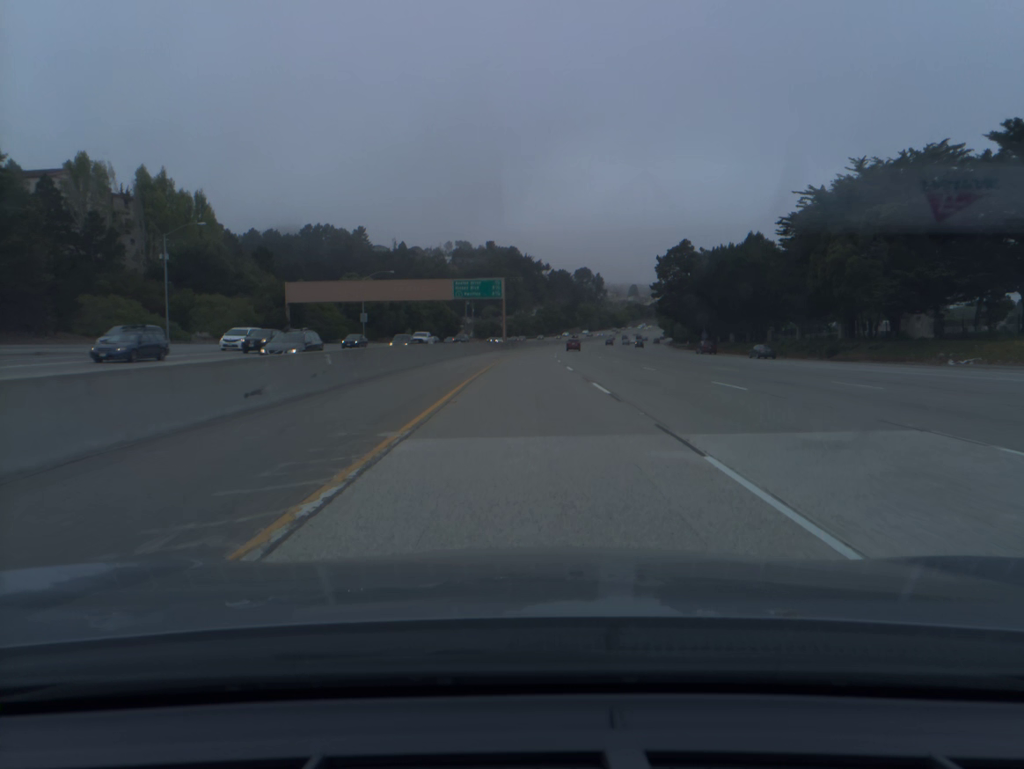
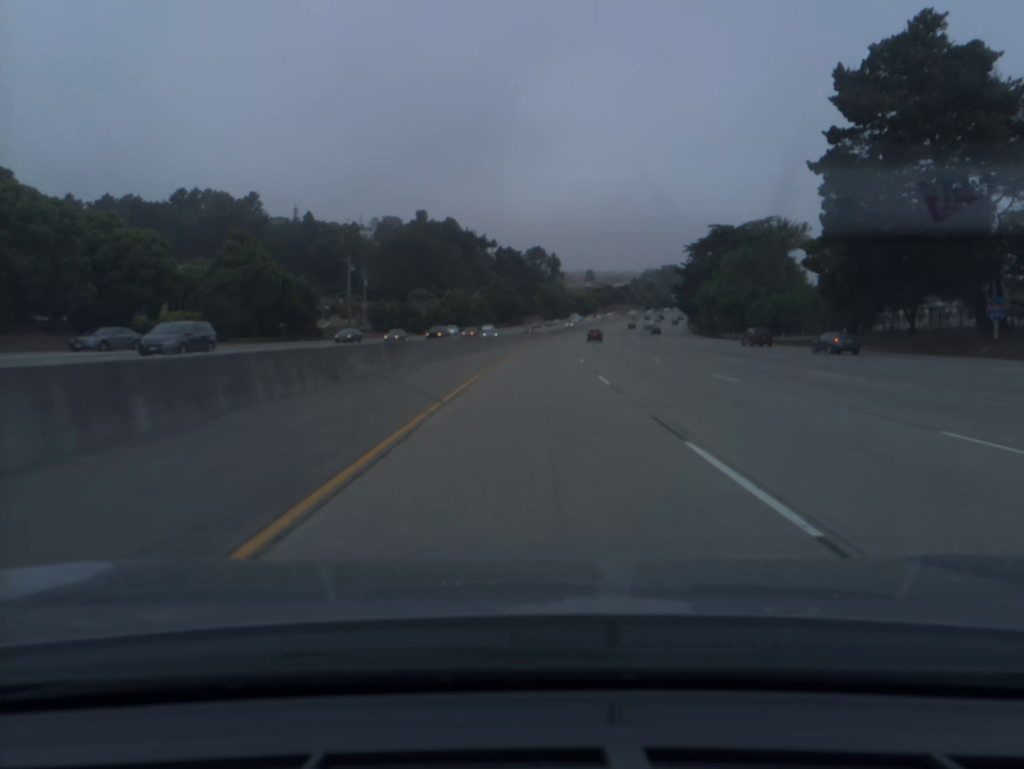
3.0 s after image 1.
(+2.2, +101.0) m; +4°
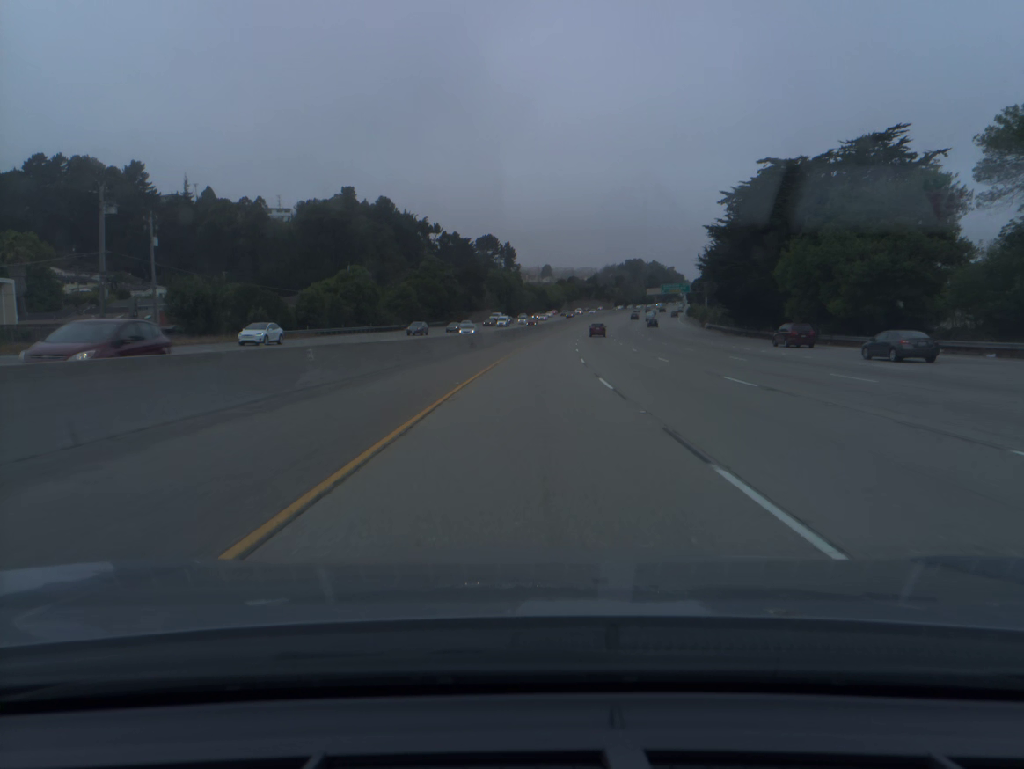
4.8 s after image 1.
(+2.0, +60.2) m; +3°
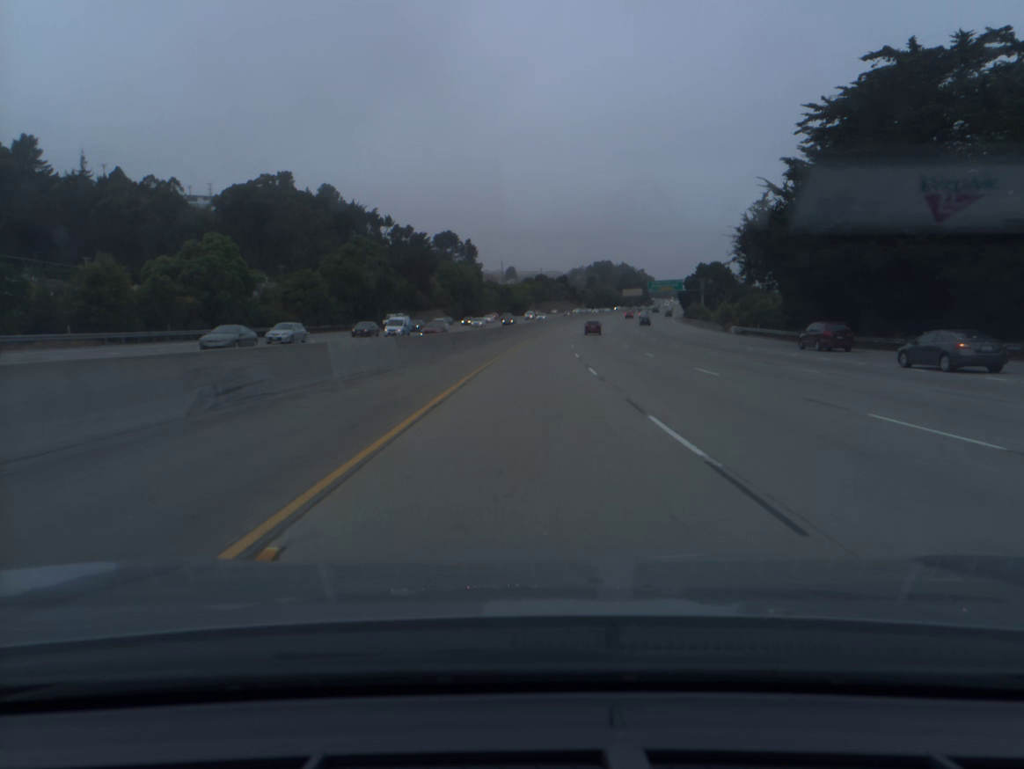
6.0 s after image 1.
(+0.9, +40.0) m; +3°
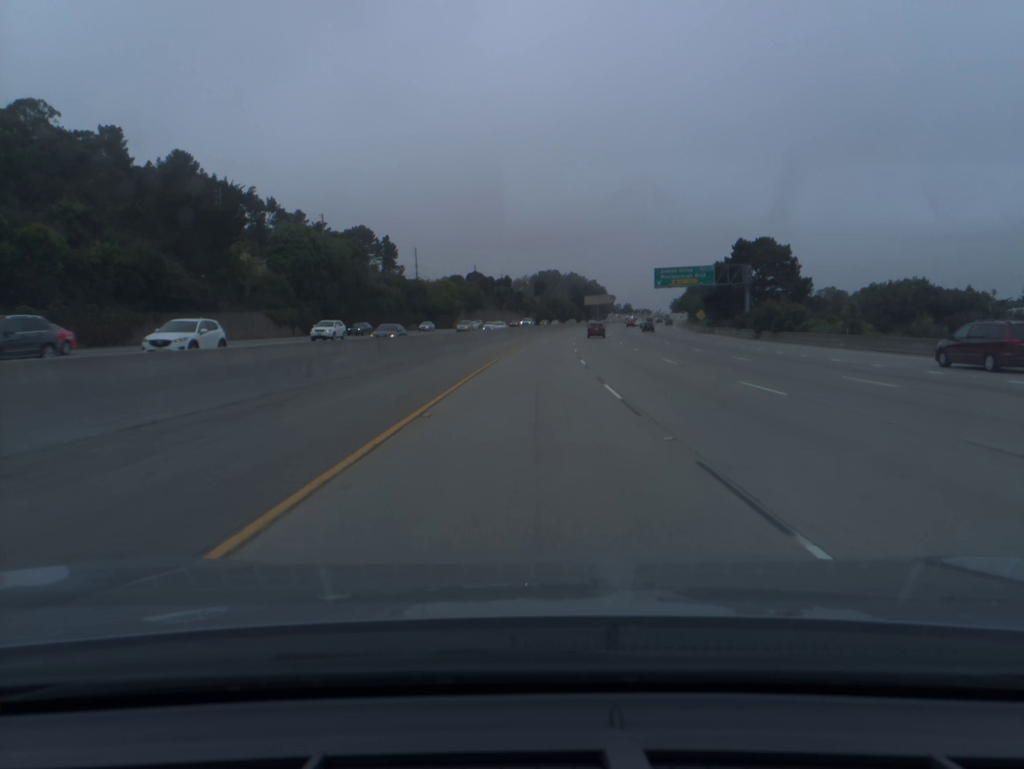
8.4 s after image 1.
(+3.1, +79.6) m; +4°
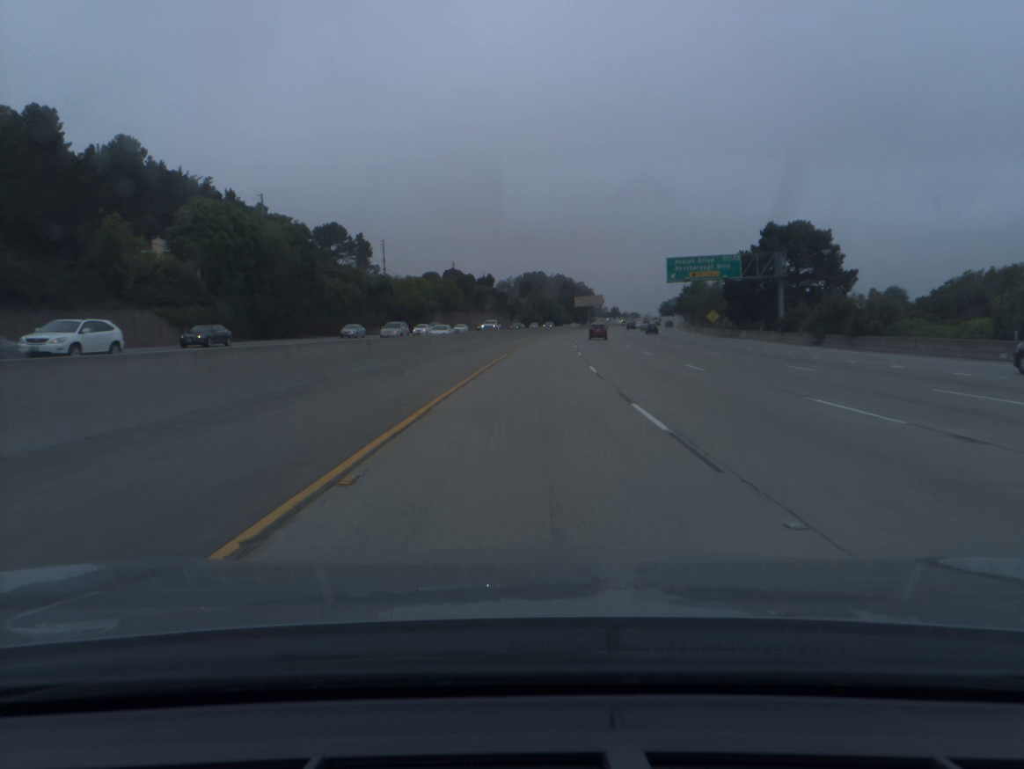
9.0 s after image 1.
(+0.2, +19.9) m; +1°
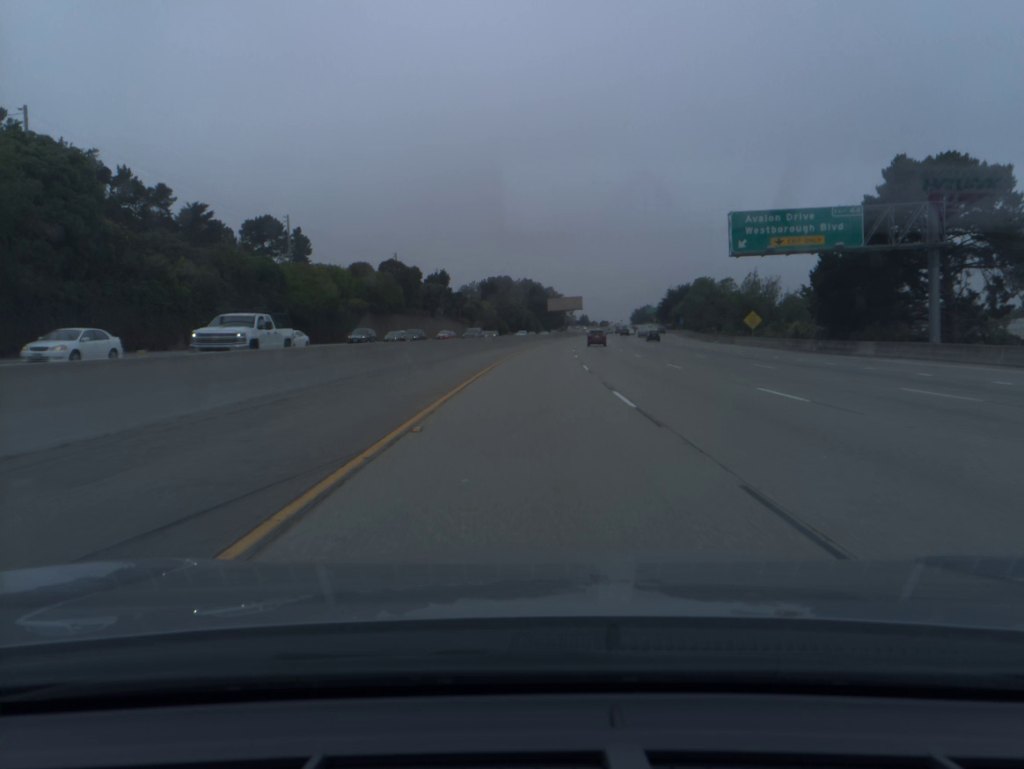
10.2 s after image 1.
(+0.9, +39.8) m; +2°
